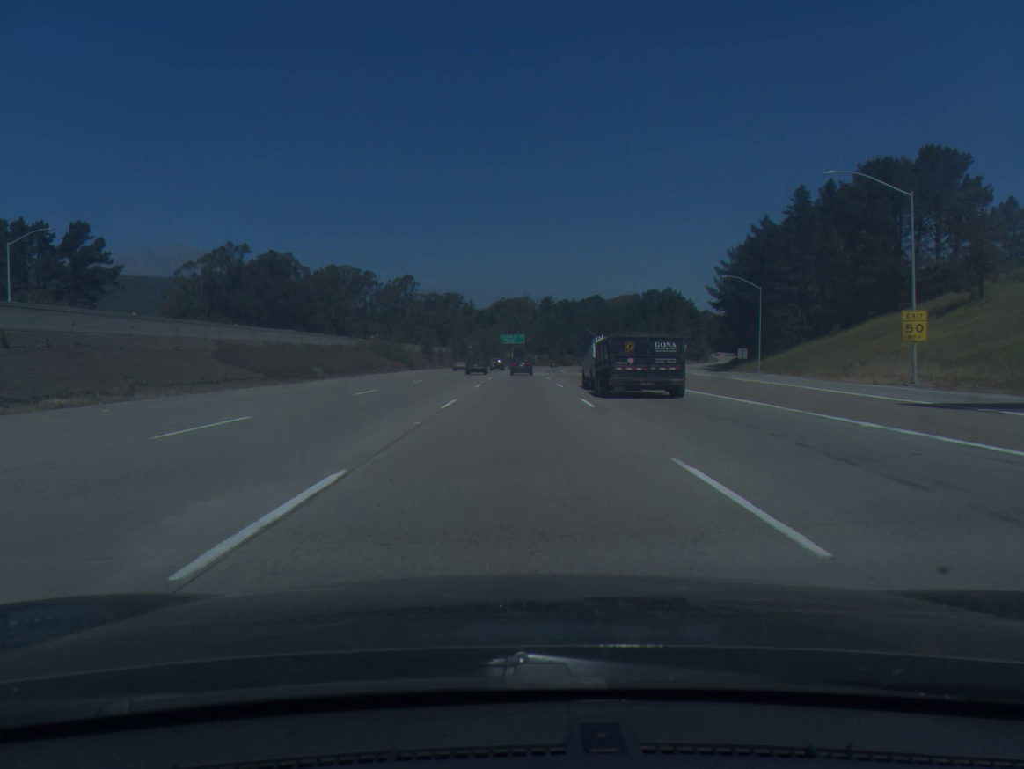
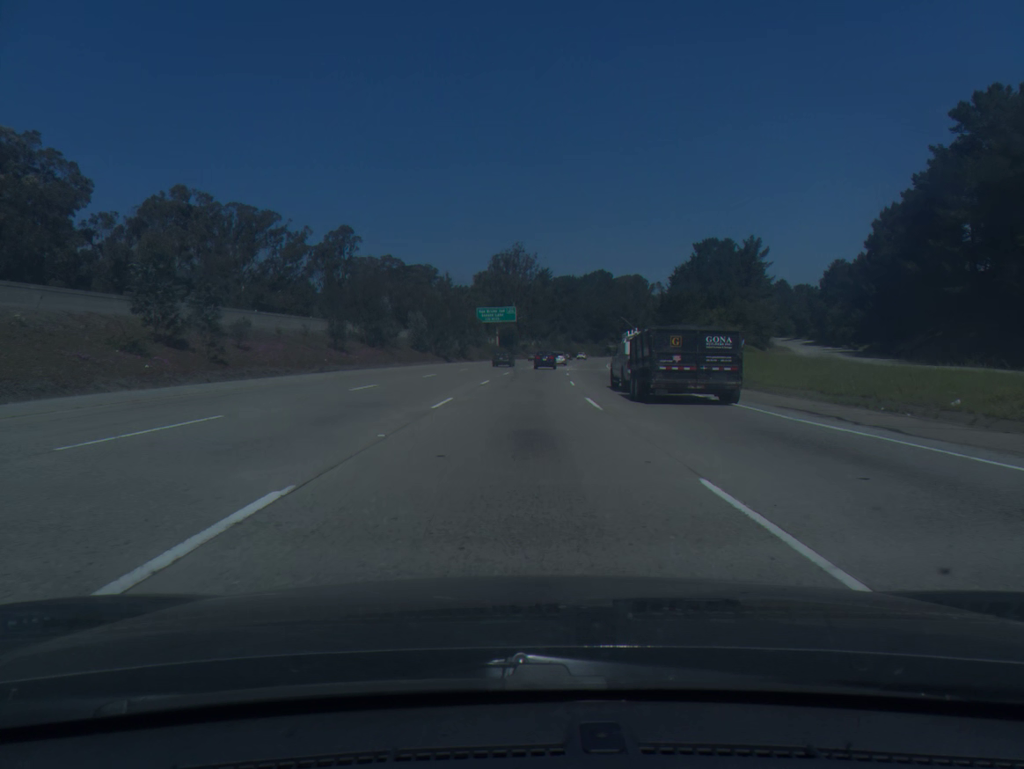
(+0.2, +88.9) m; +1°
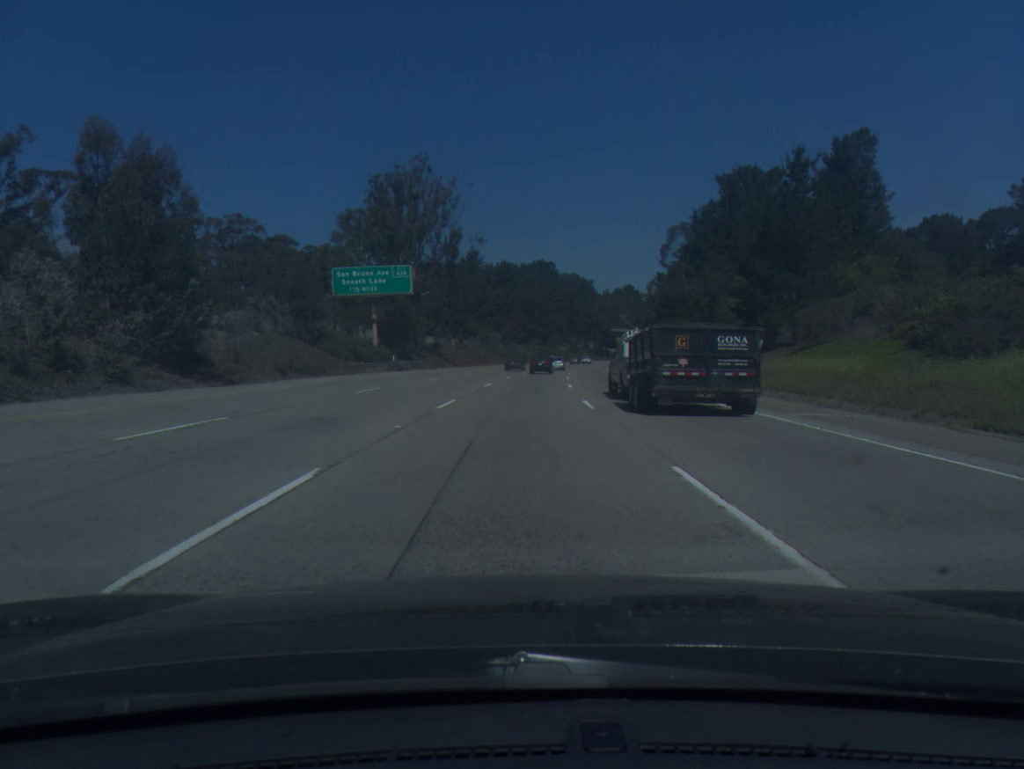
(+2.7, +71.7) m; +5°
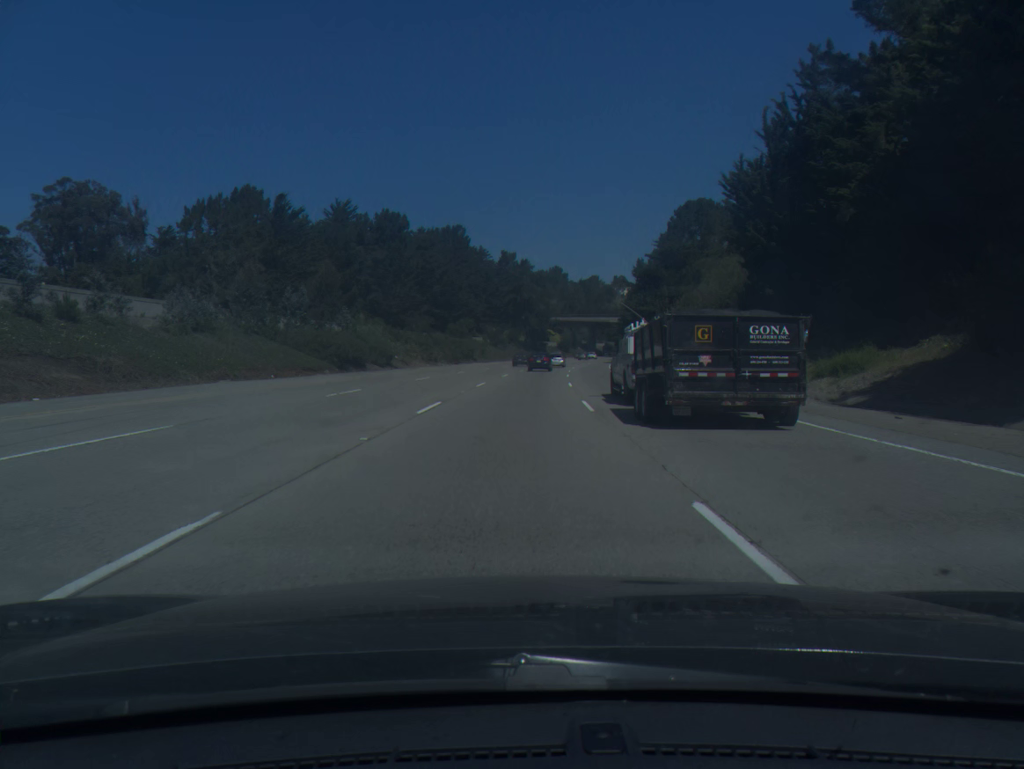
(+5.1, +89.6) m; +6°
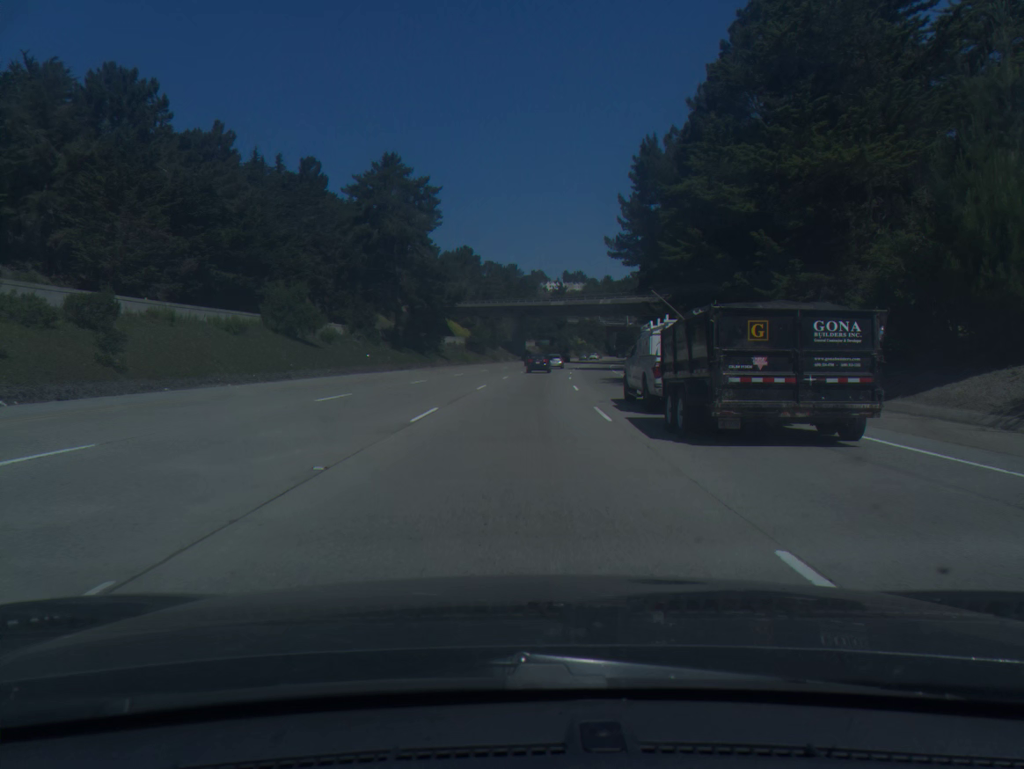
(+4.9, +88.8) m; +6°
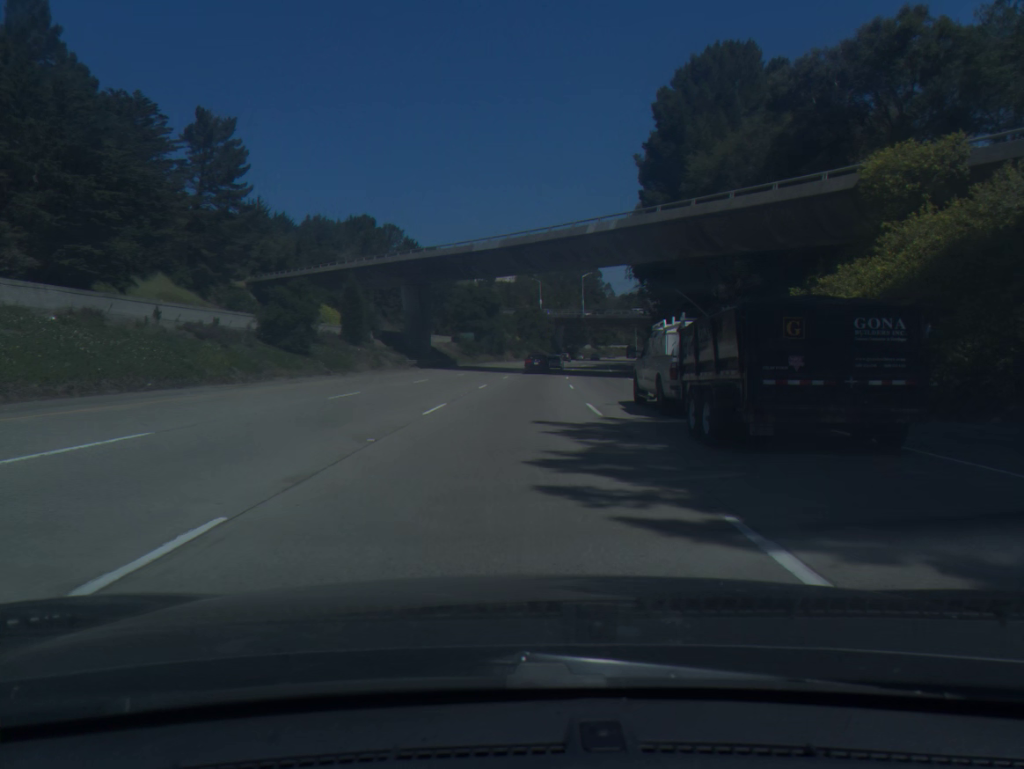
(+3.2, +71.0) m; +5°
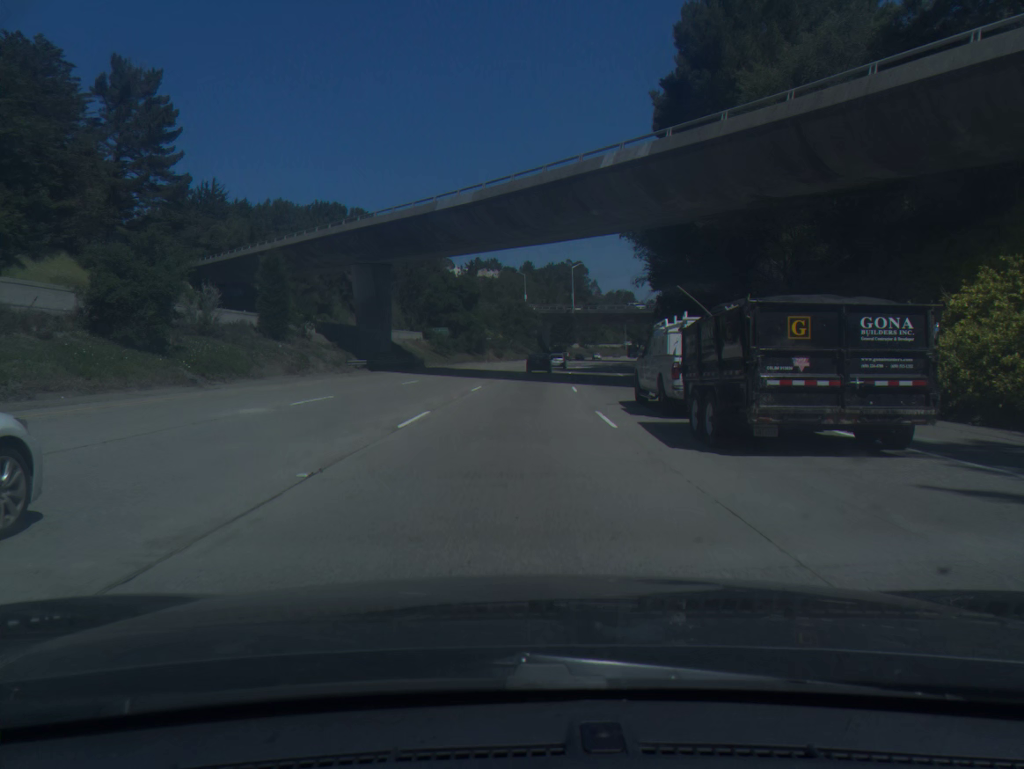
(+0.2, +17.8) m; +1°
